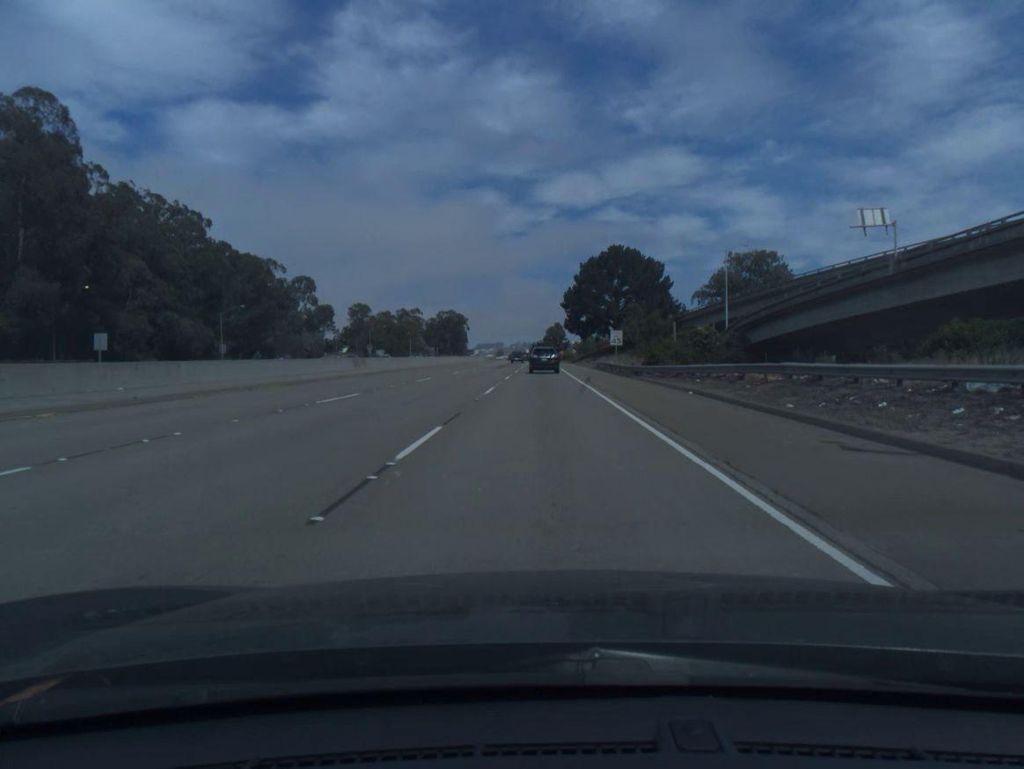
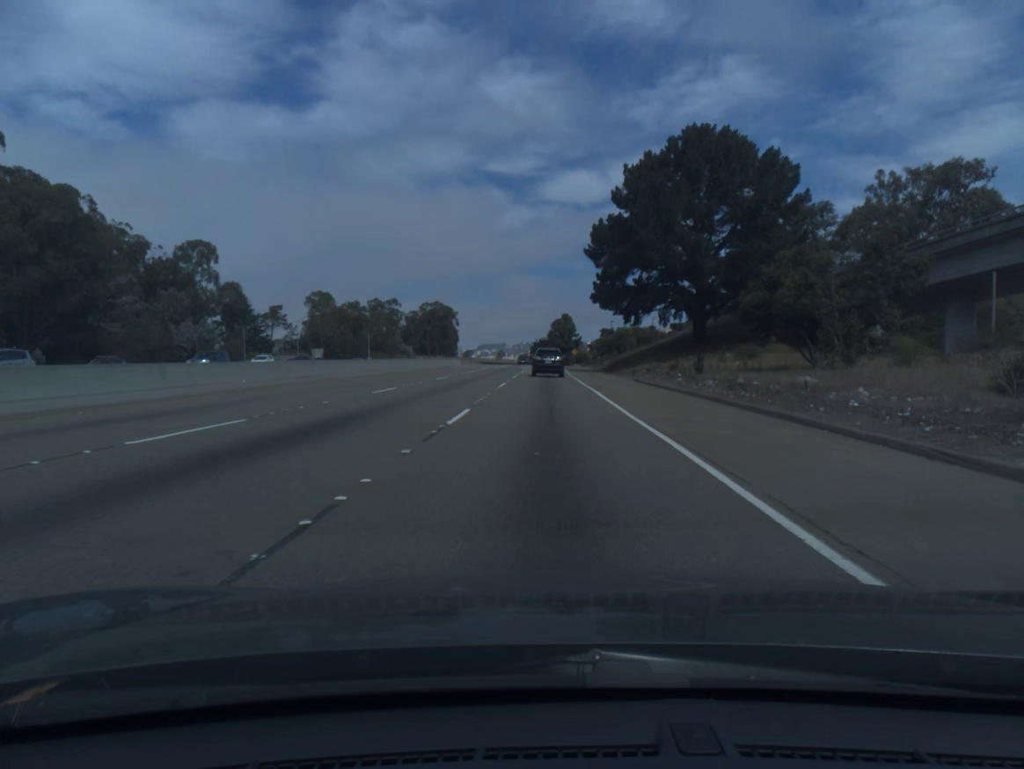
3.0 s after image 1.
(0.0, +67.5) m; 0°
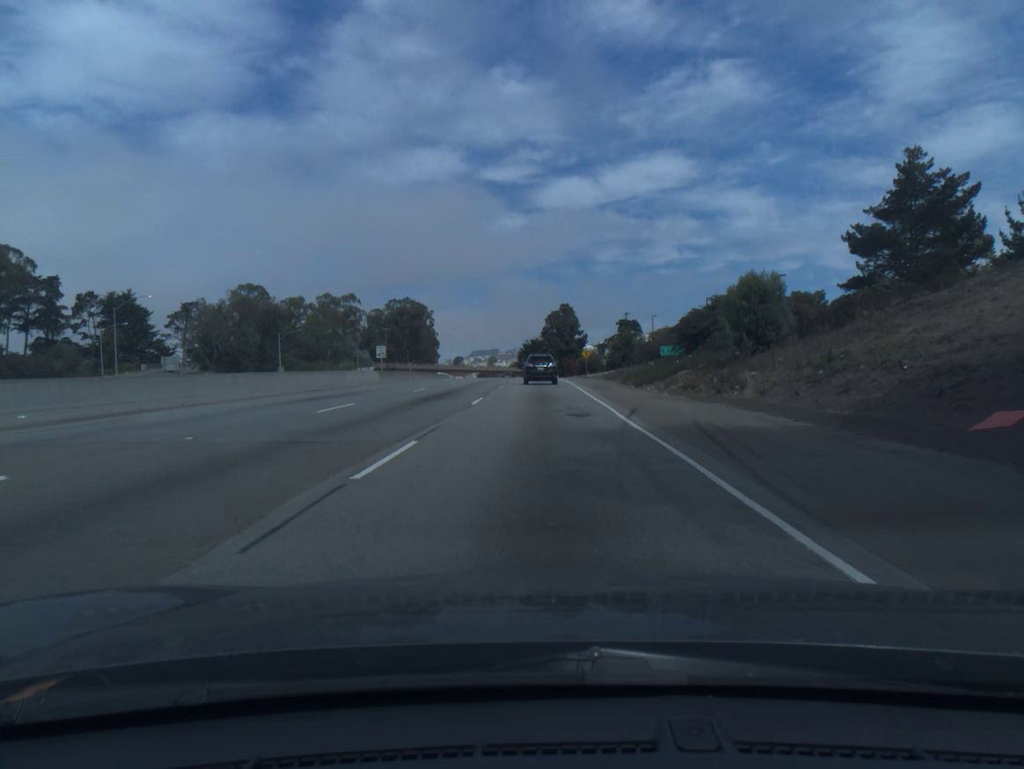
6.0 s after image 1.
(+0.3, +65.0) m; 0°
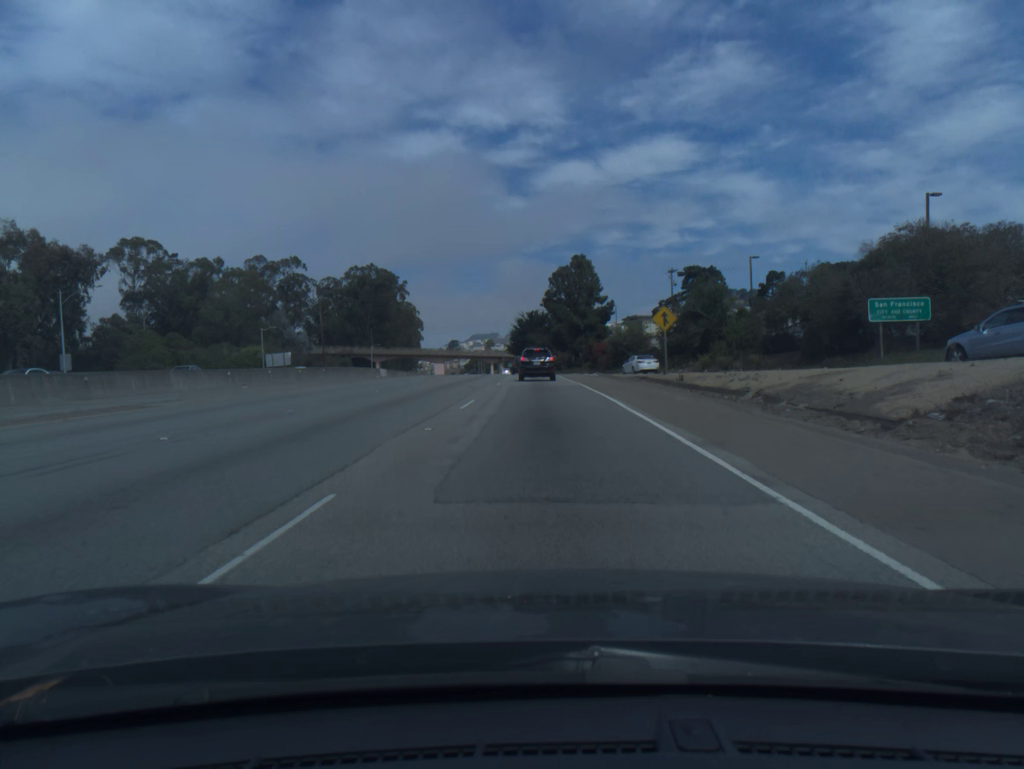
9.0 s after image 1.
(-0.1, +62.7) m; 0°
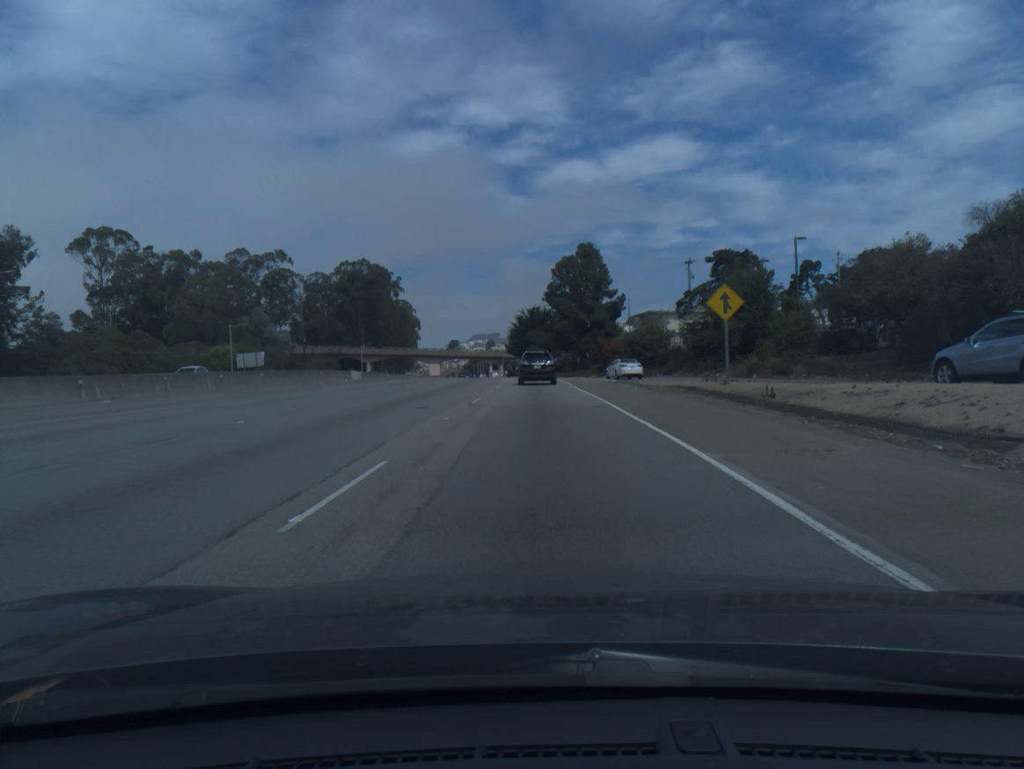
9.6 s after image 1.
(0.0, +12.2) m; 0°
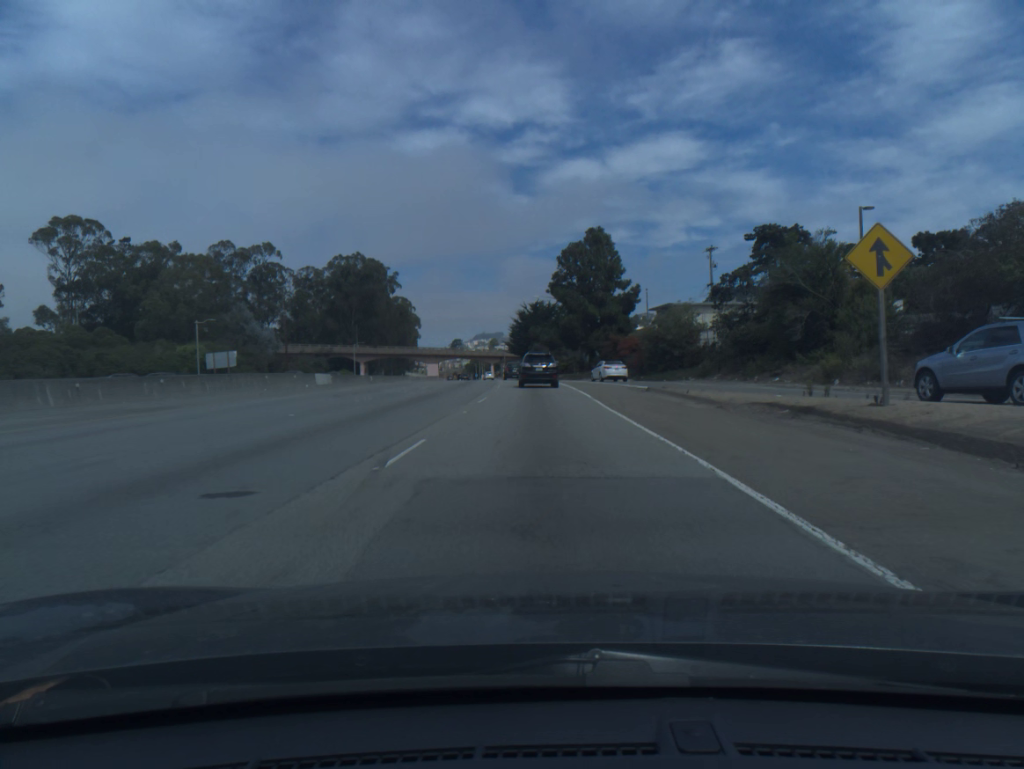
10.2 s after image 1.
(0.0, +11.9) m; 0°
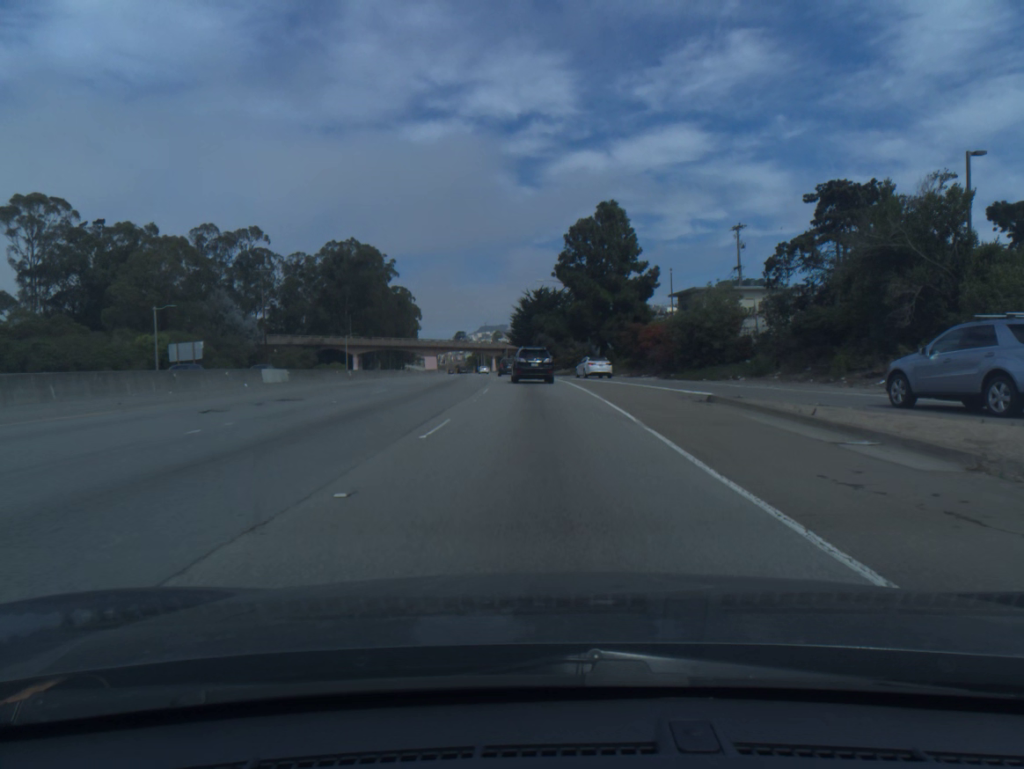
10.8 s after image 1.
(0.0, +11.6) m; 0°
